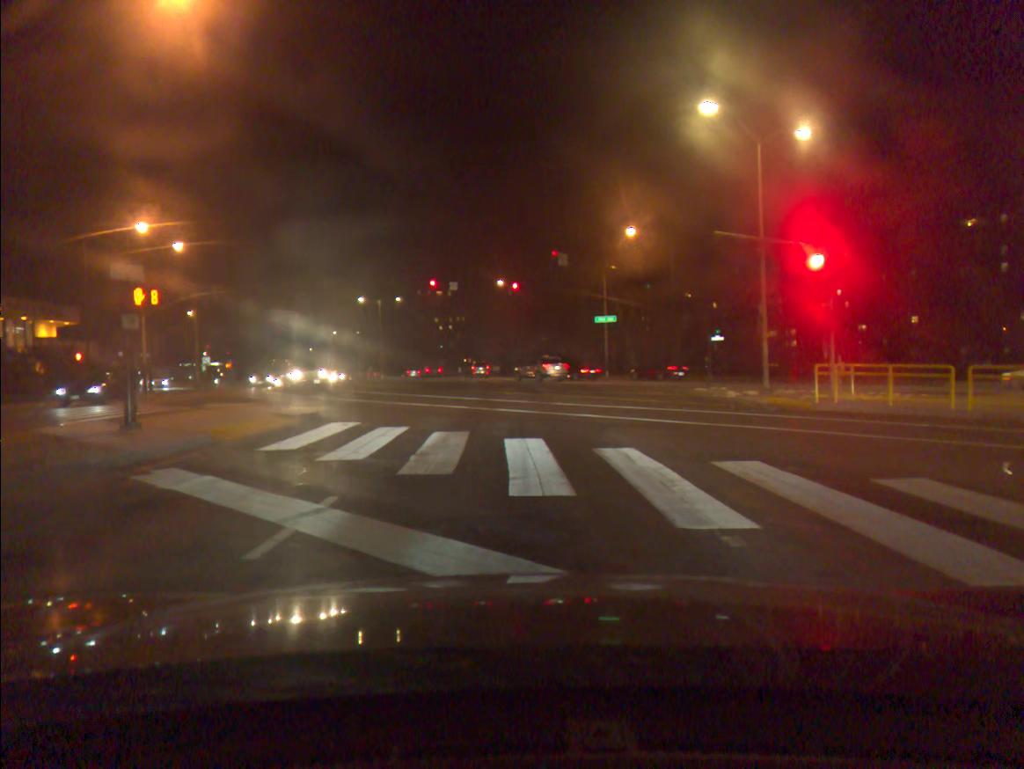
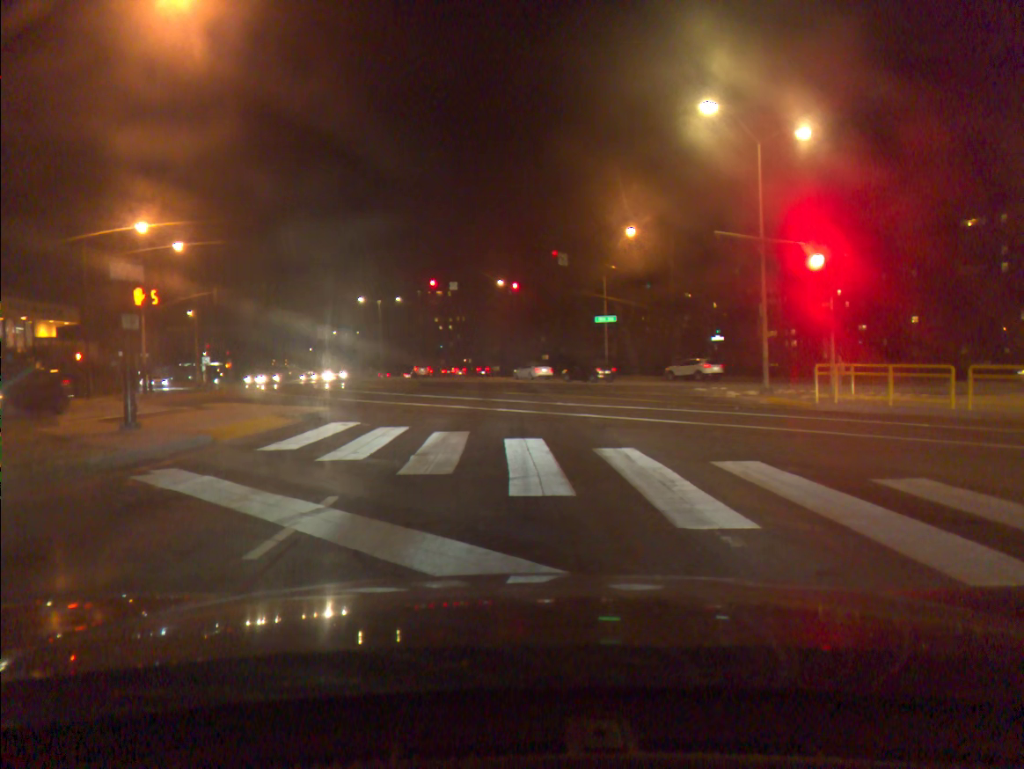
(0.0, 0.0) m; 0°
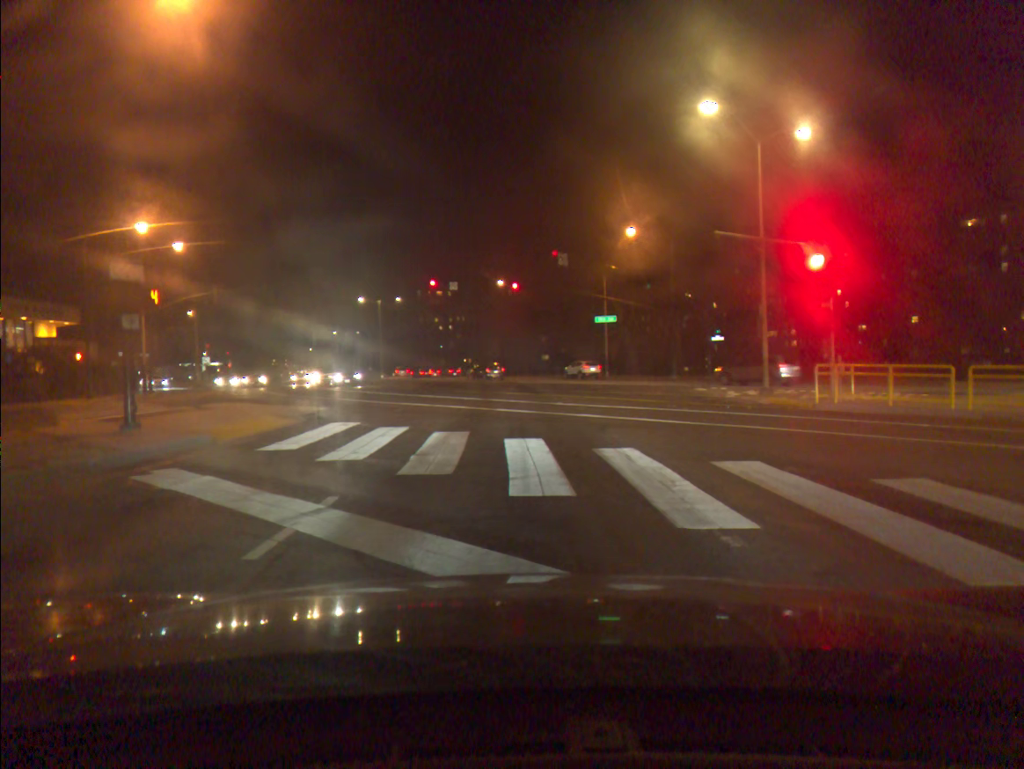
(0.0, 0.0) m; 0°
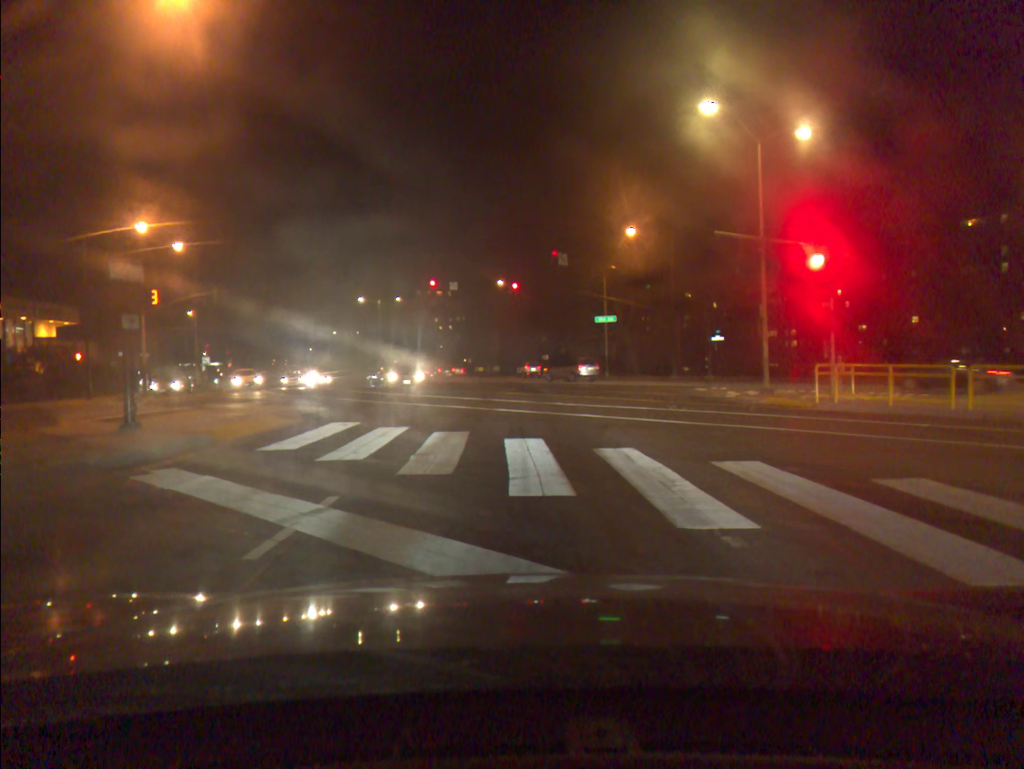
(0.0, 0.0) m; 0°
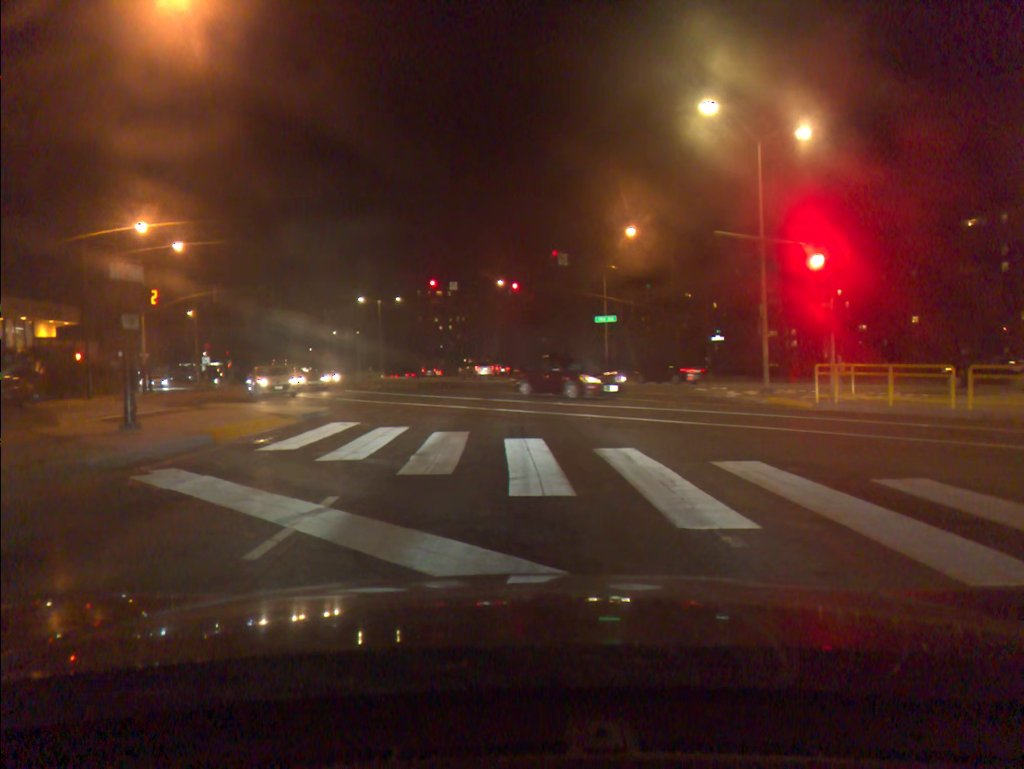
(0.0, 0.0) m; 0°
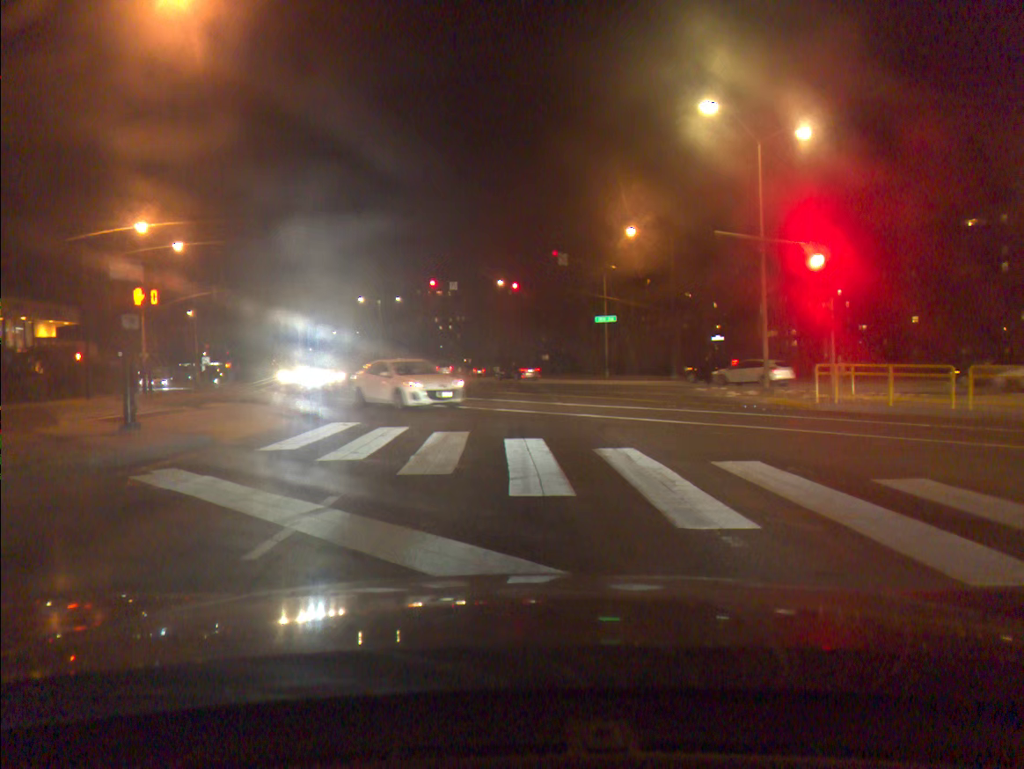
(0.0, 0.0) m; 0°
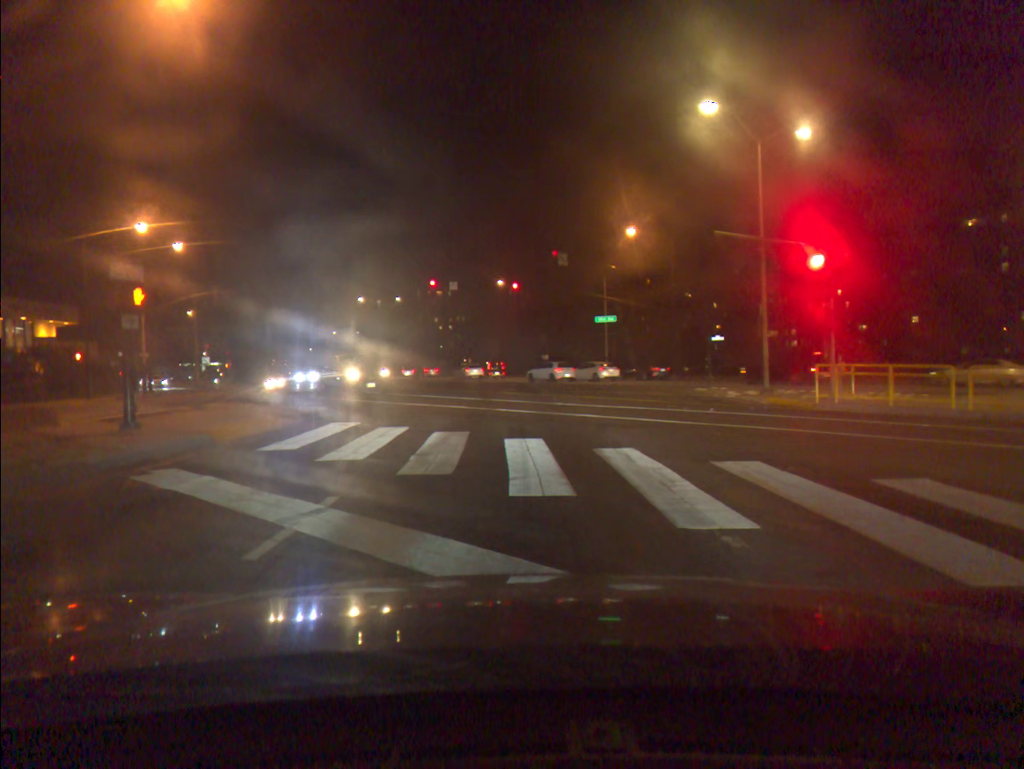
(0.0, 0.0) m; 0°
